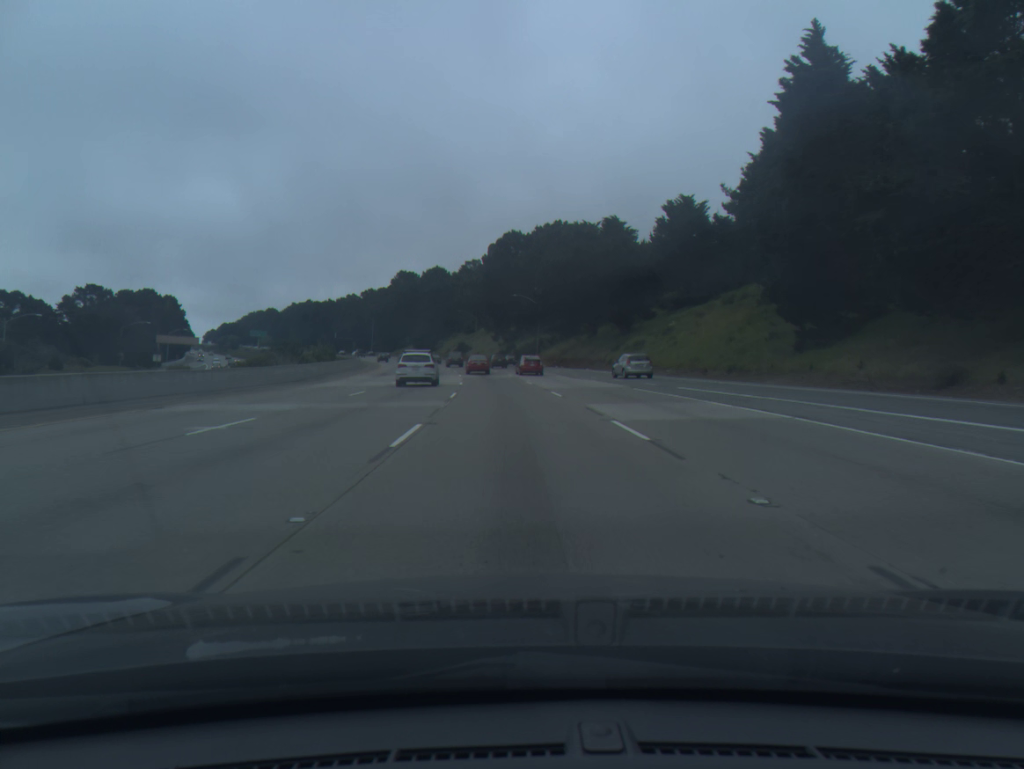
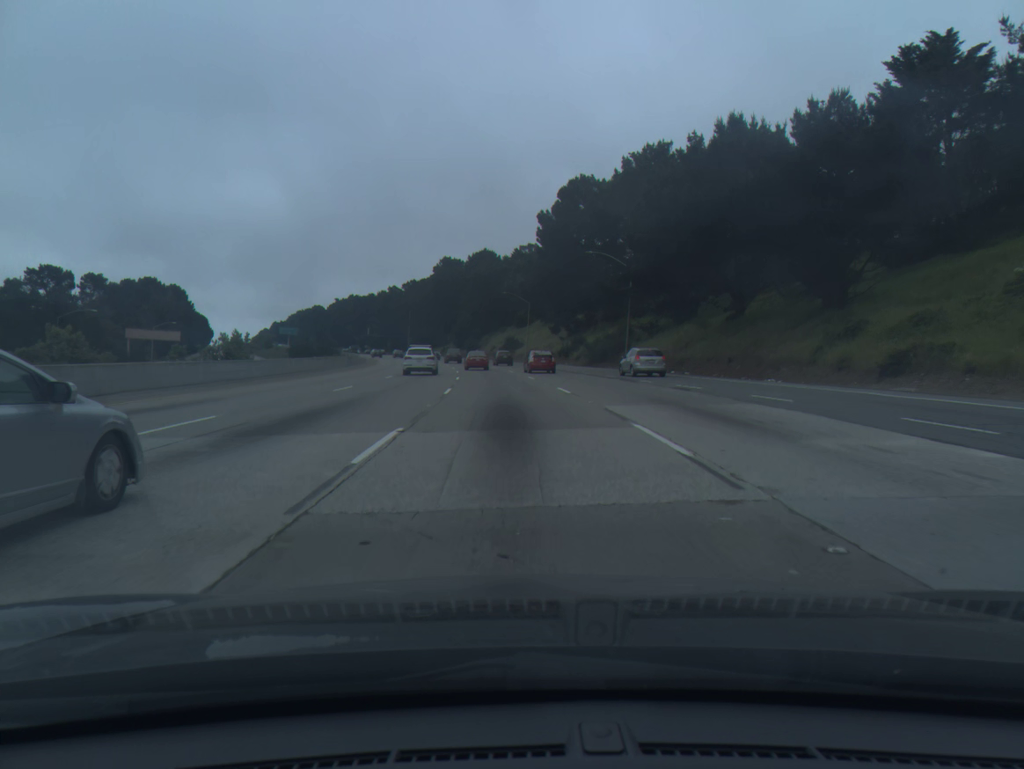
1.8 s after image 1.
(-1.6, +46.6) m; -4°
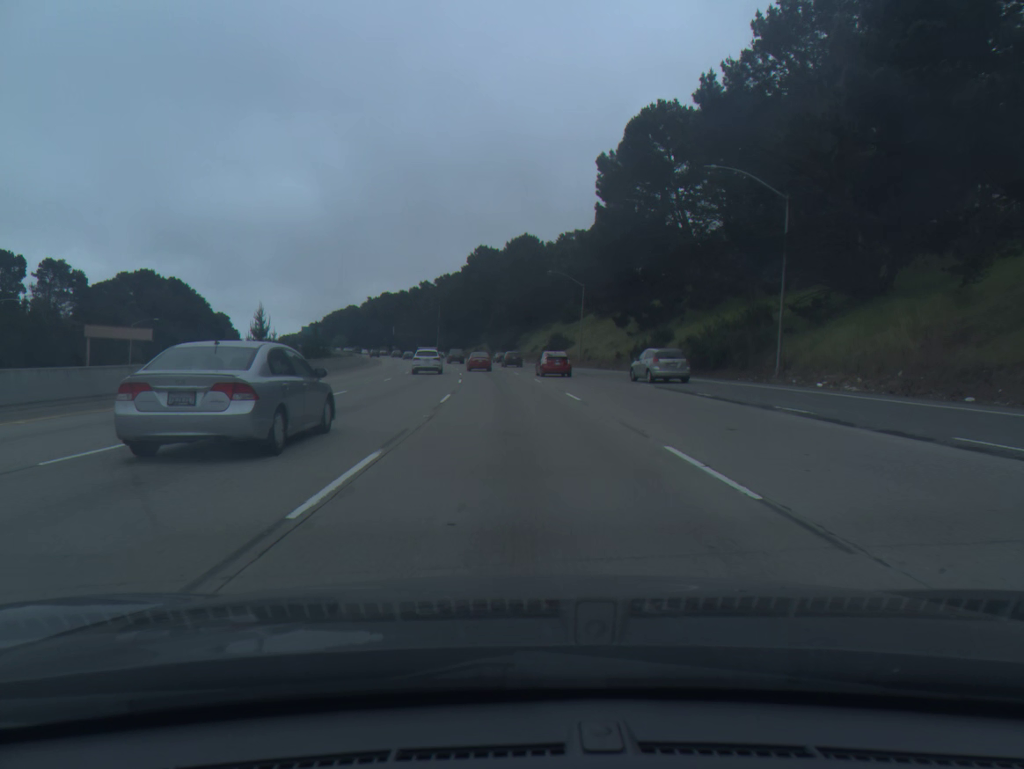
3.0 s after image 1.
(-0.8, +31.2) m; -3°
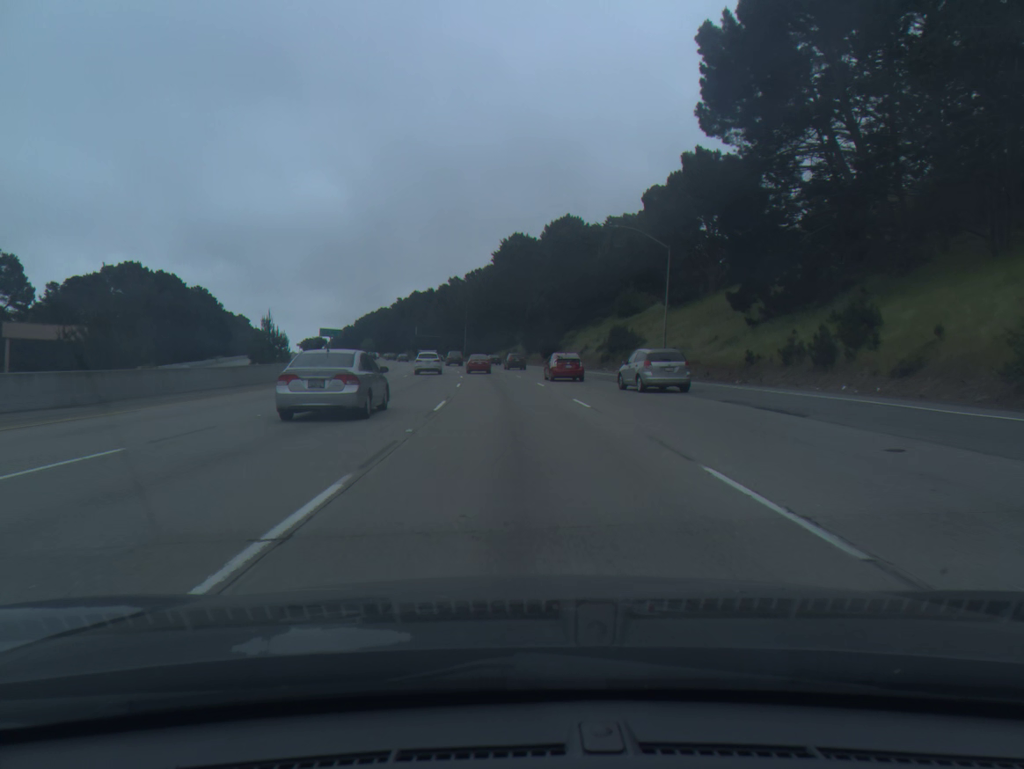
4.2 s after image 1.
(-0.7, +31.3) m; -3°
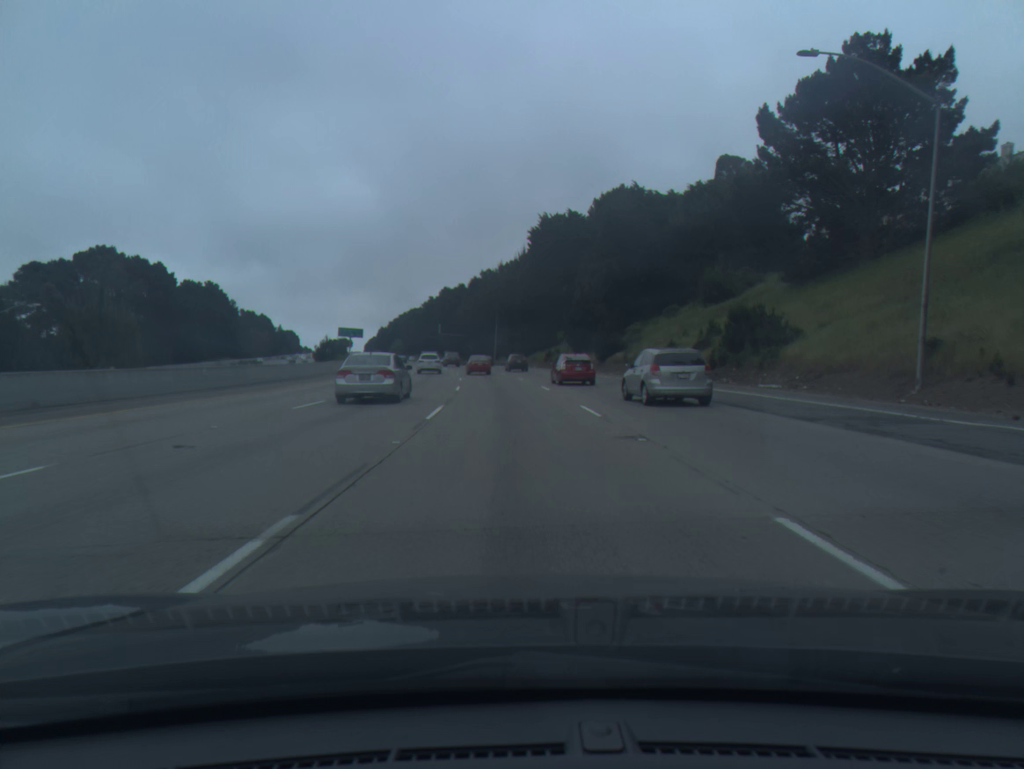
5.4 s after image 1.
(-0.7, +31.4) m; -3°
